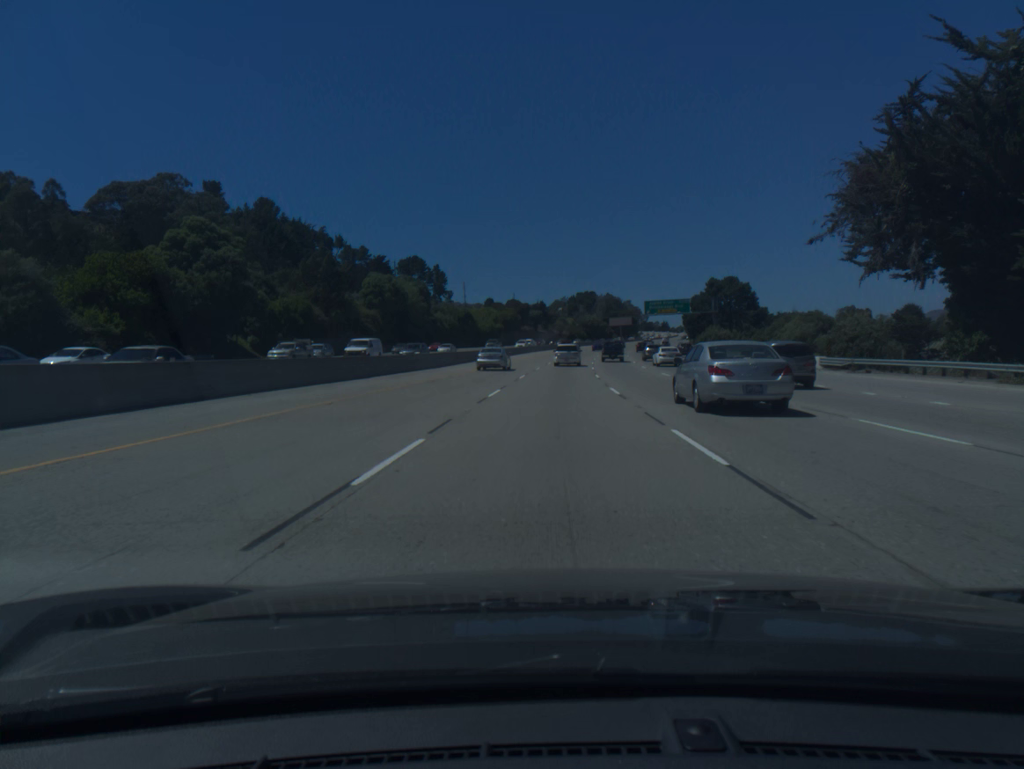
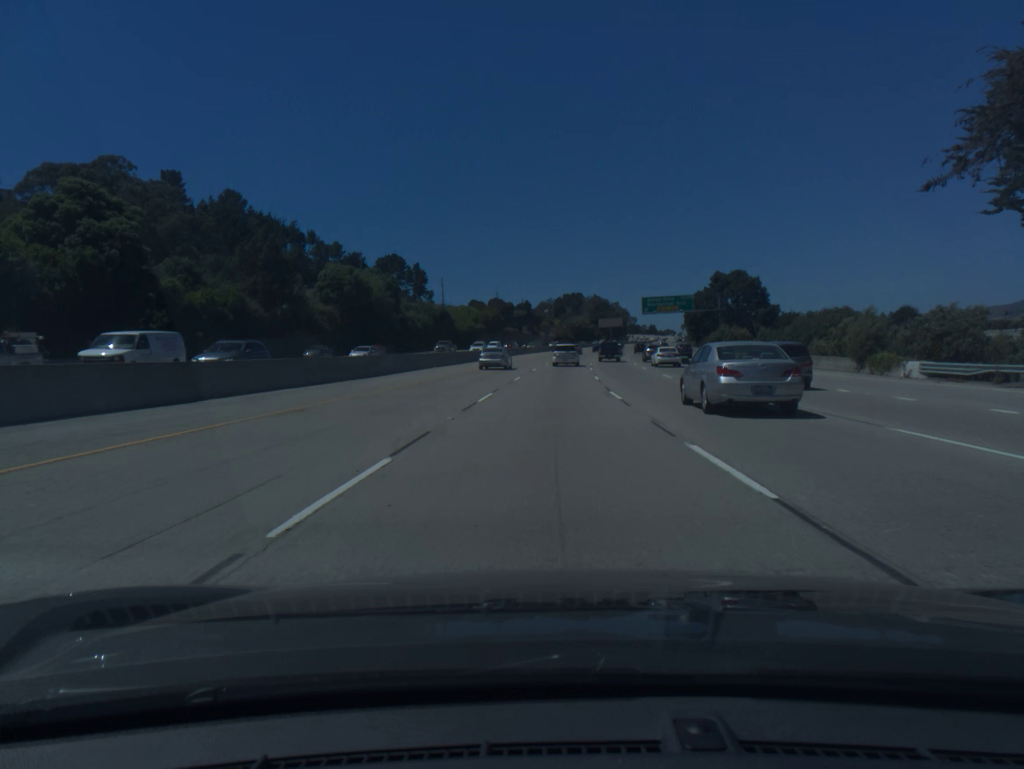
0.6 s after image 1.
(+0.1, +16.5) m; +1°
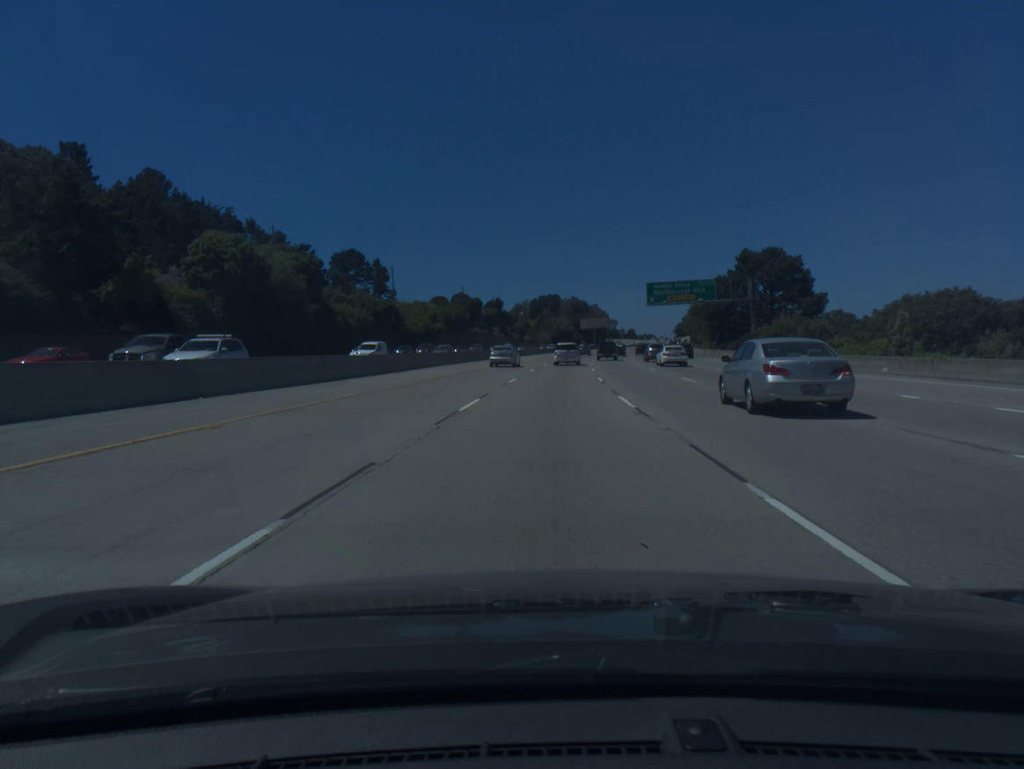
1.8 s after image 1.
(+0.5, +32.9) m; +2°
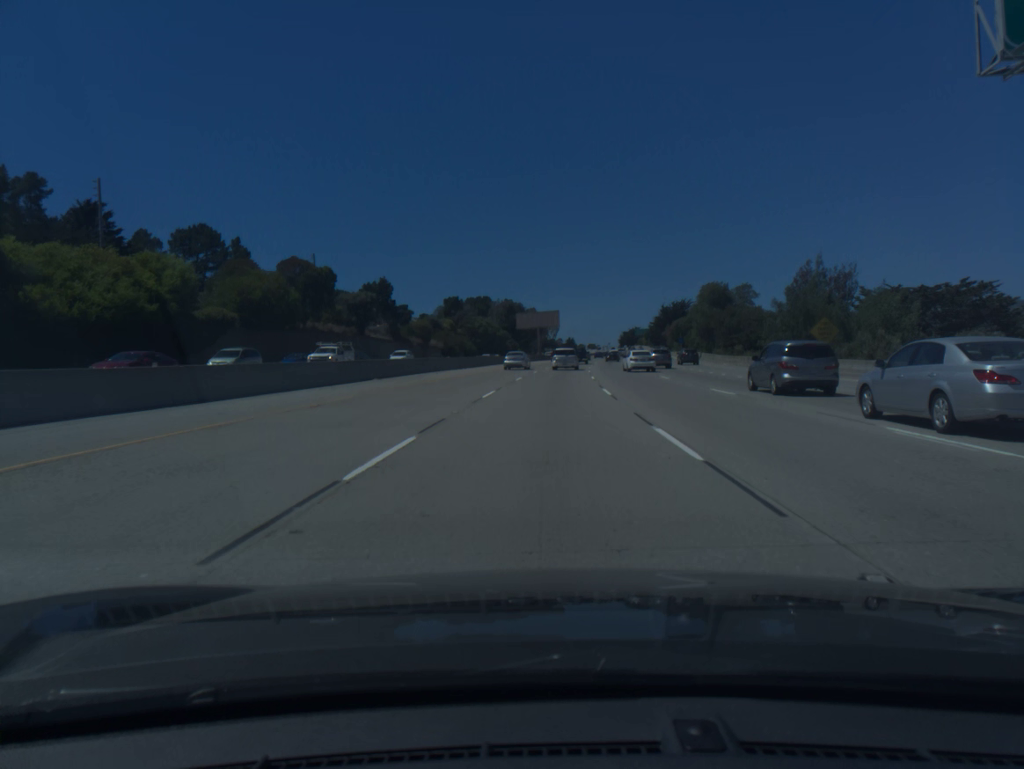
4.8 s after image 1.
(+3.3, +81.5) m; +5°
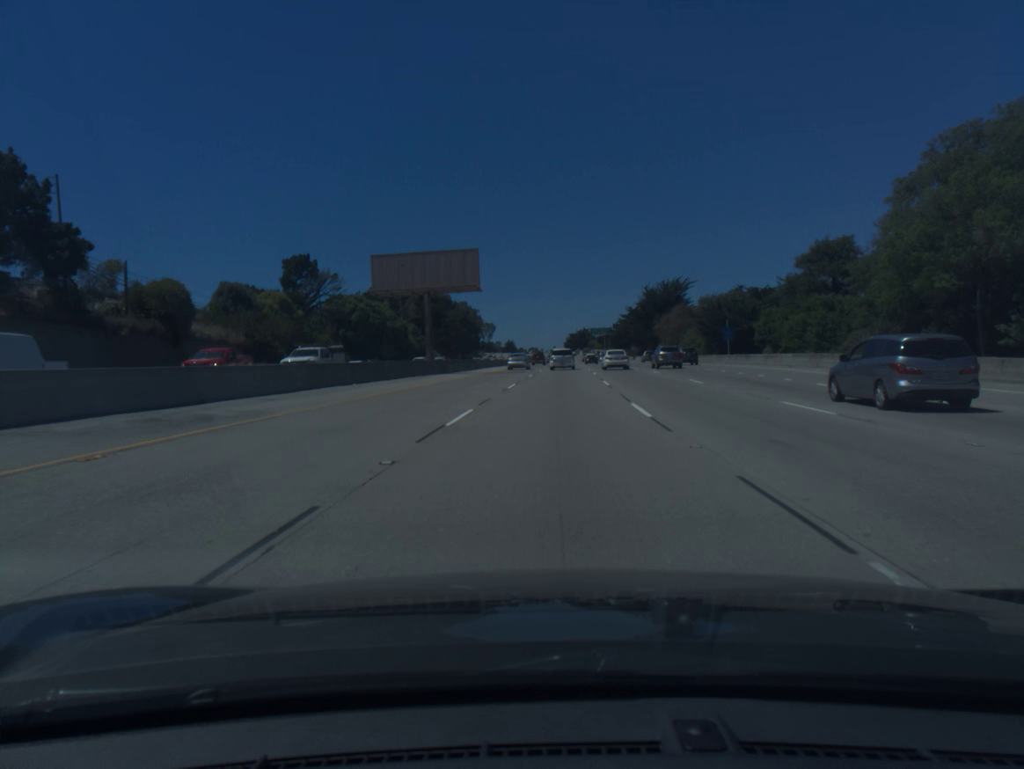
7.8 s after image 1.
(+2.9, +81.4) m; +4°
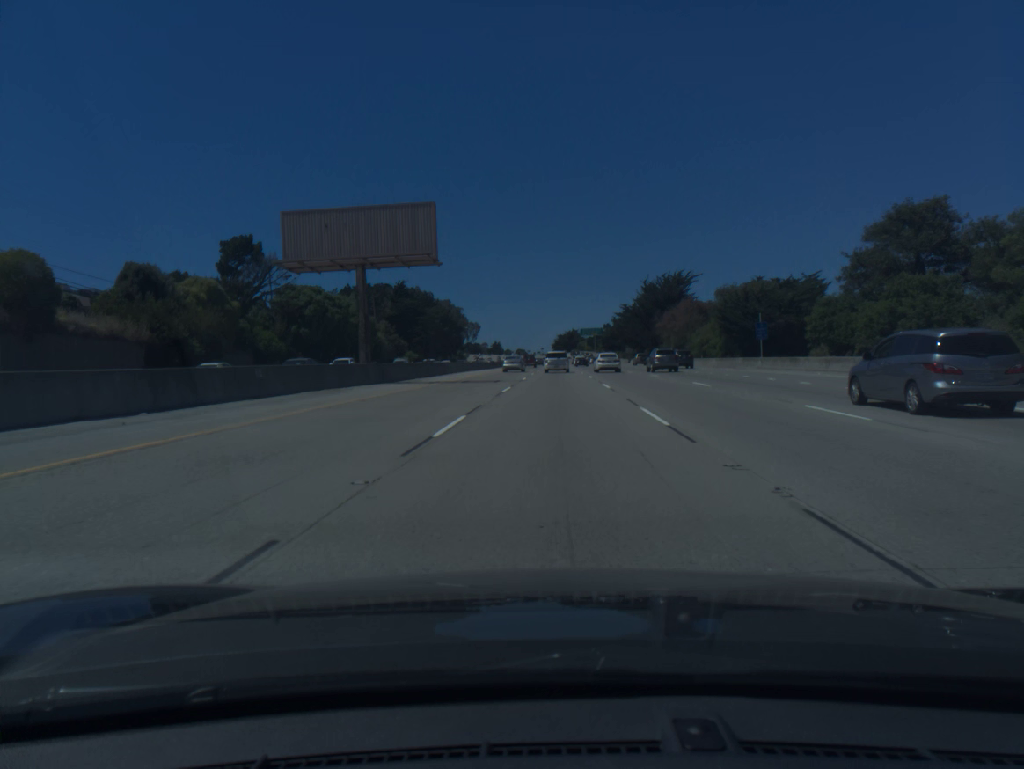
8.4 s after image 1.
(+0.1, +16.4) m; +1°
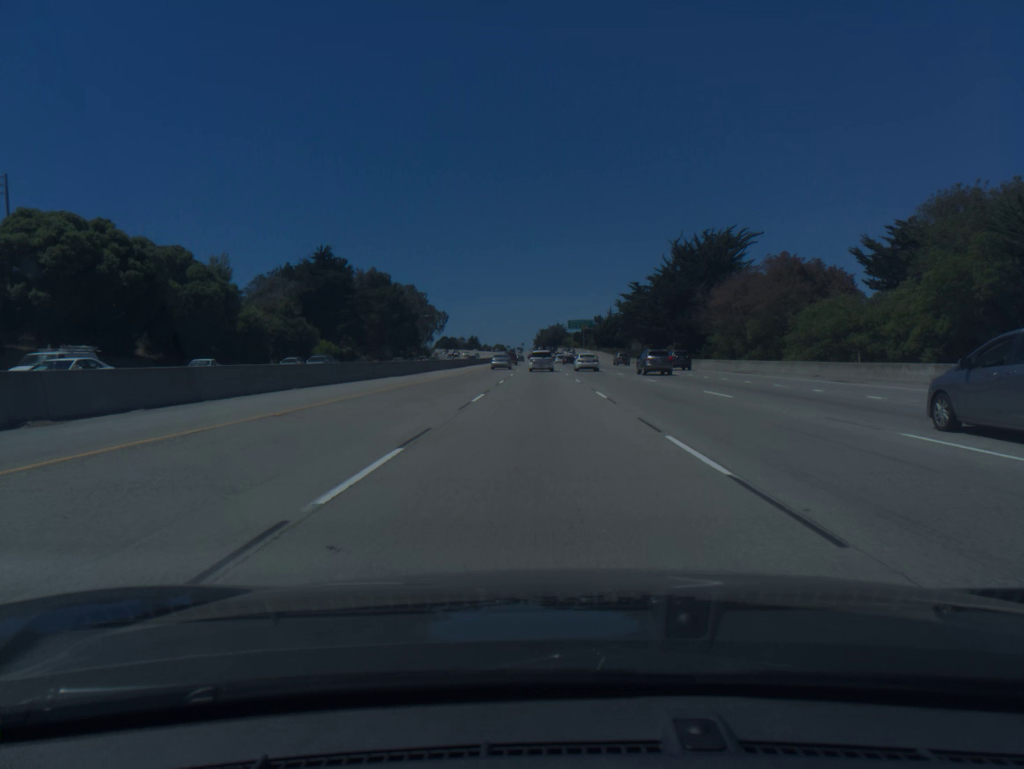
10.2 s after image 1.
(+0.8, +49.3) m; +2°
